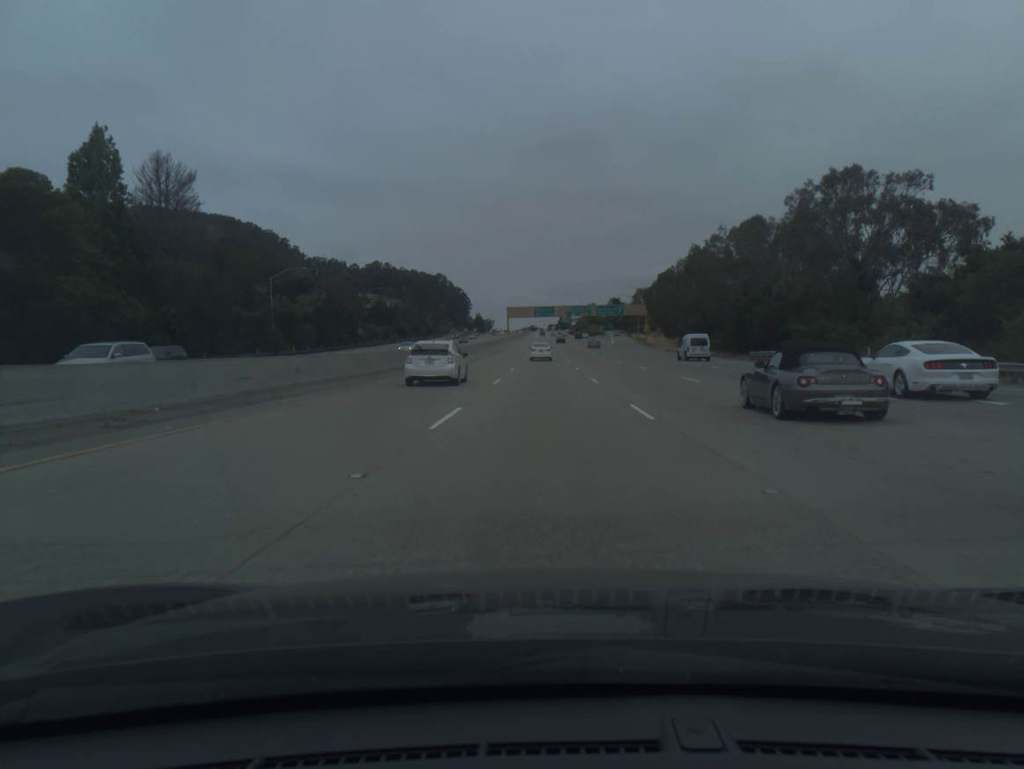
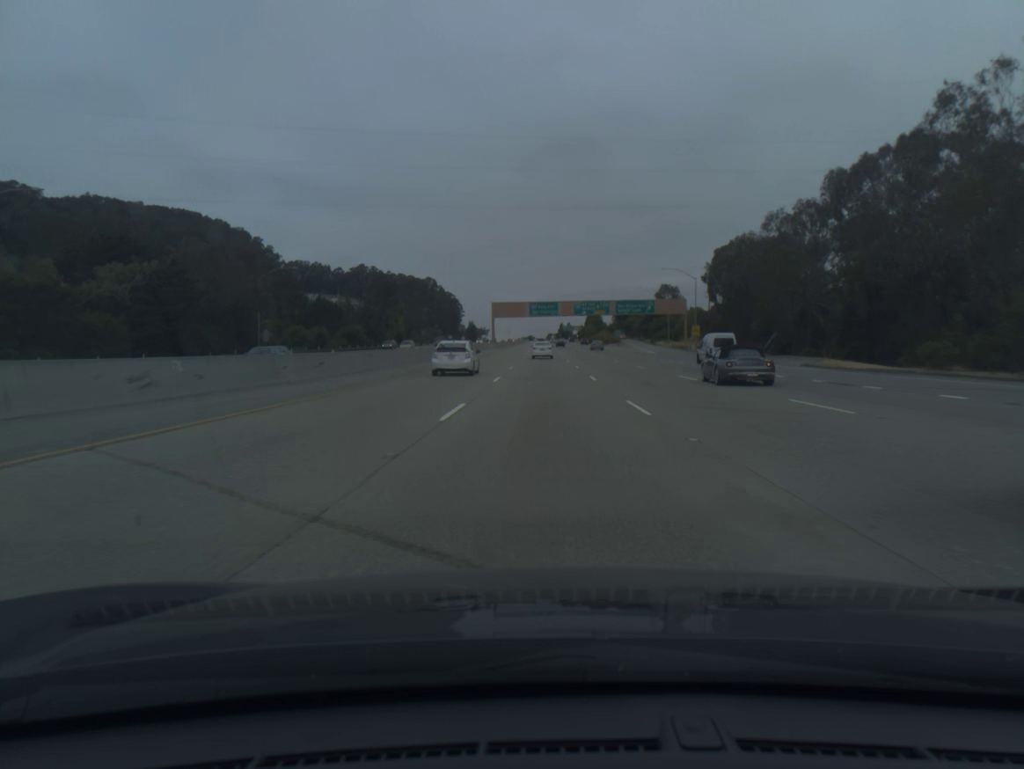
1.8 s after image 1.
(0.0, +57.6) m; 0°
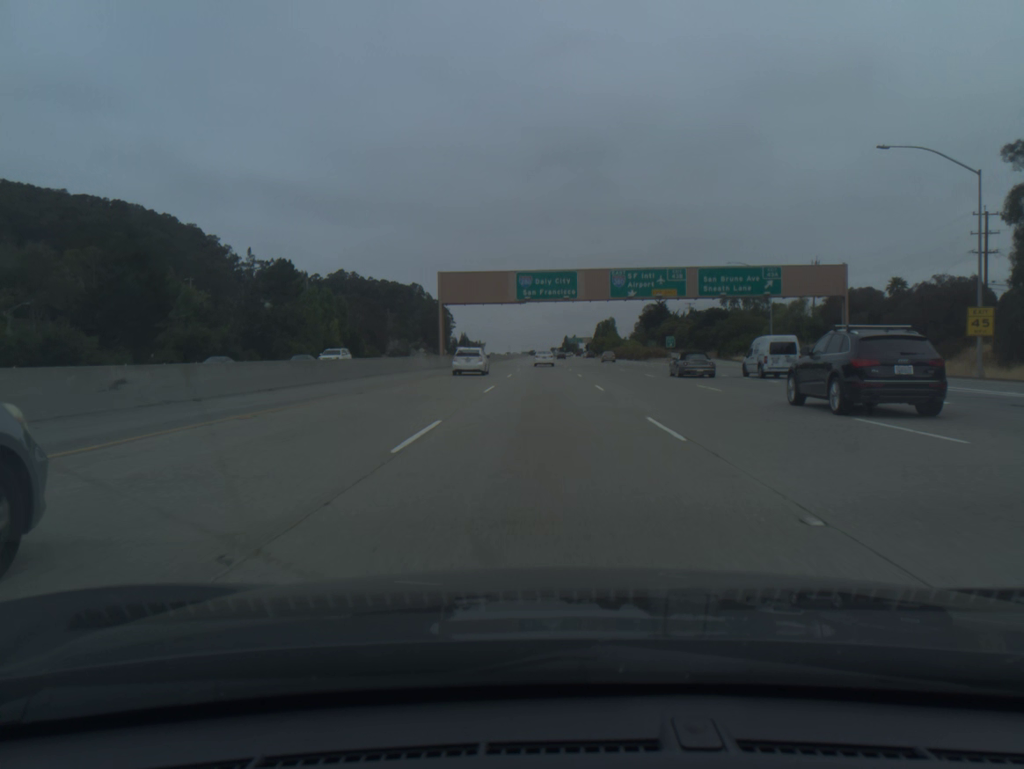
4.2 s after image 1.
(0.0, +76.6) m; 0°
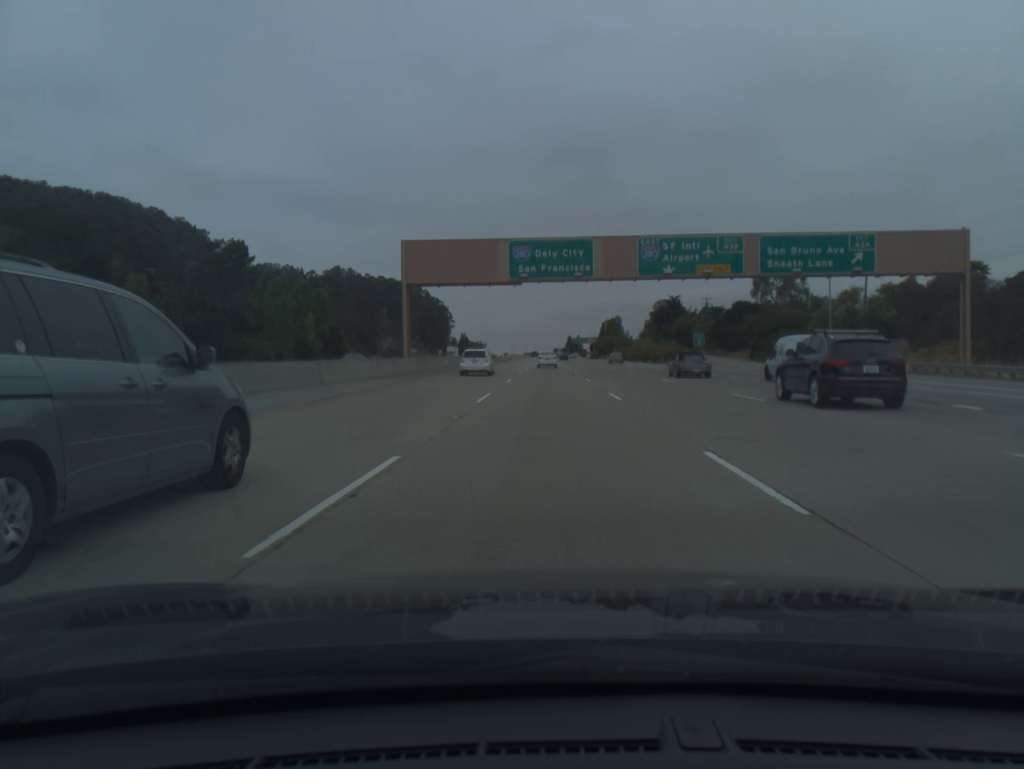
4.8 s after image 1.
(0.0, +19.1) m; 0°
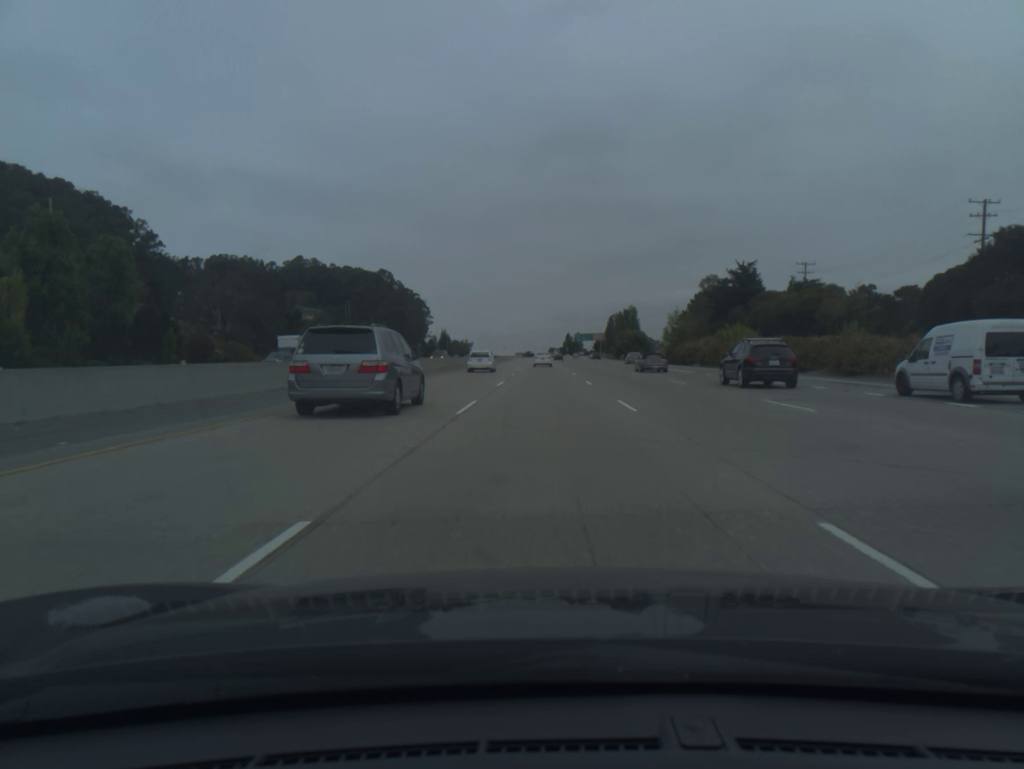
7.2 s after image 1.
(+0.3, +77.1) m; 0°
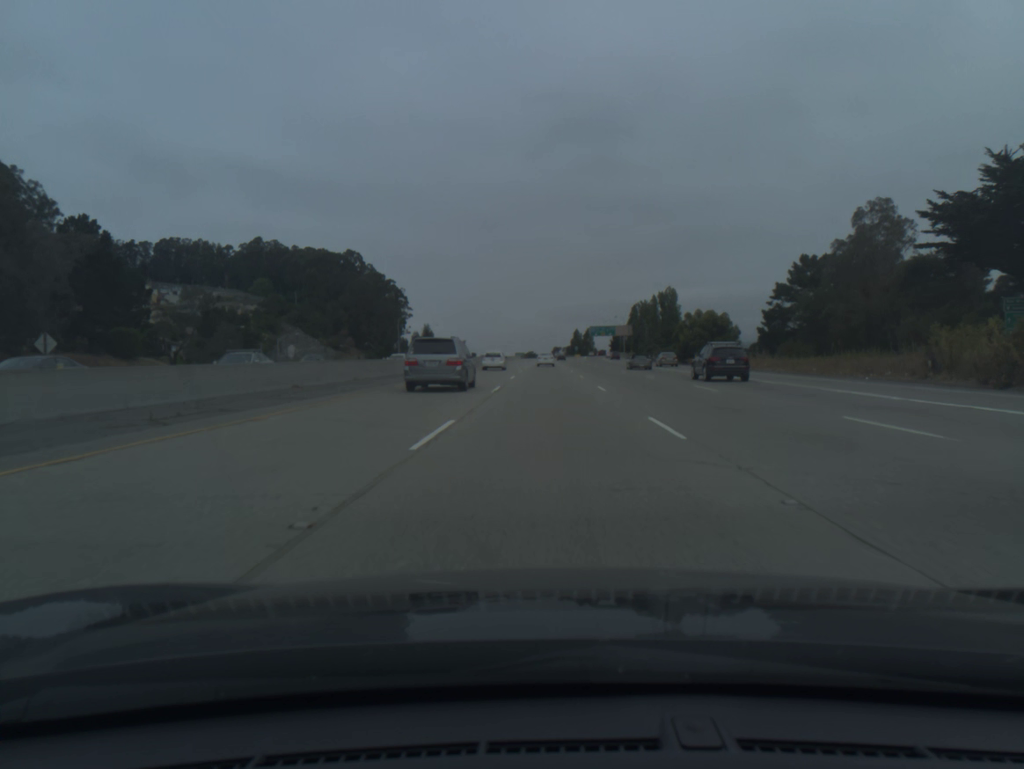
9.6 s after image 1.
(-0.2, +78.2) m; 0°
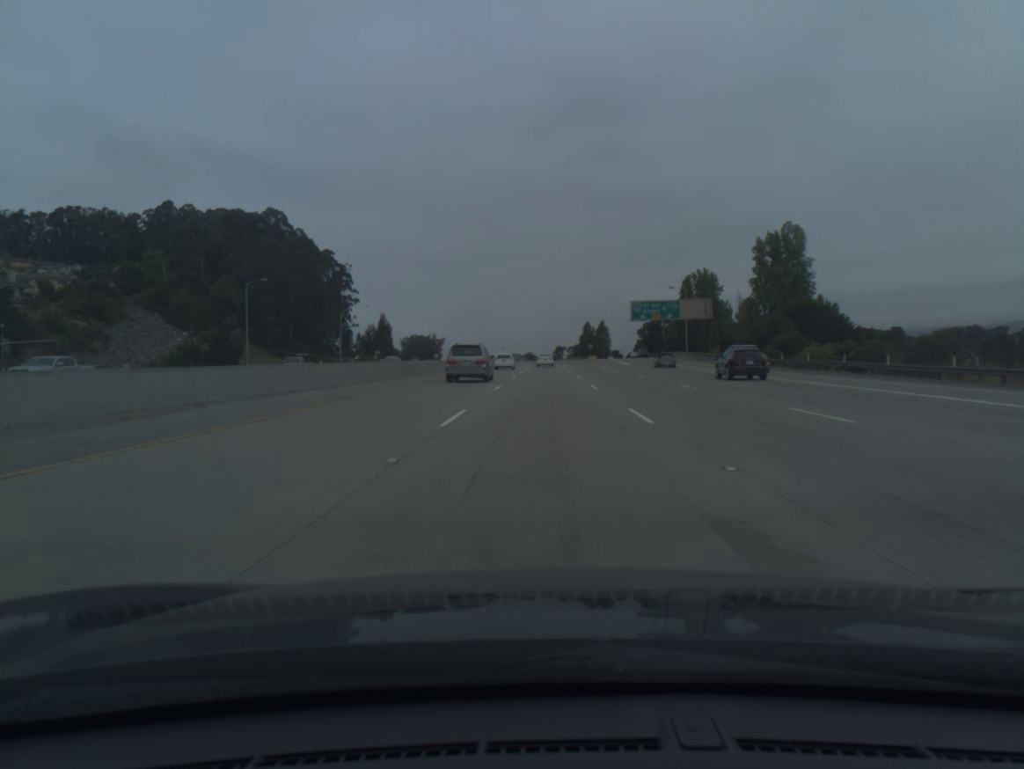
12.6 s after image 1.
(+0.2, +99.5) m; 0°
